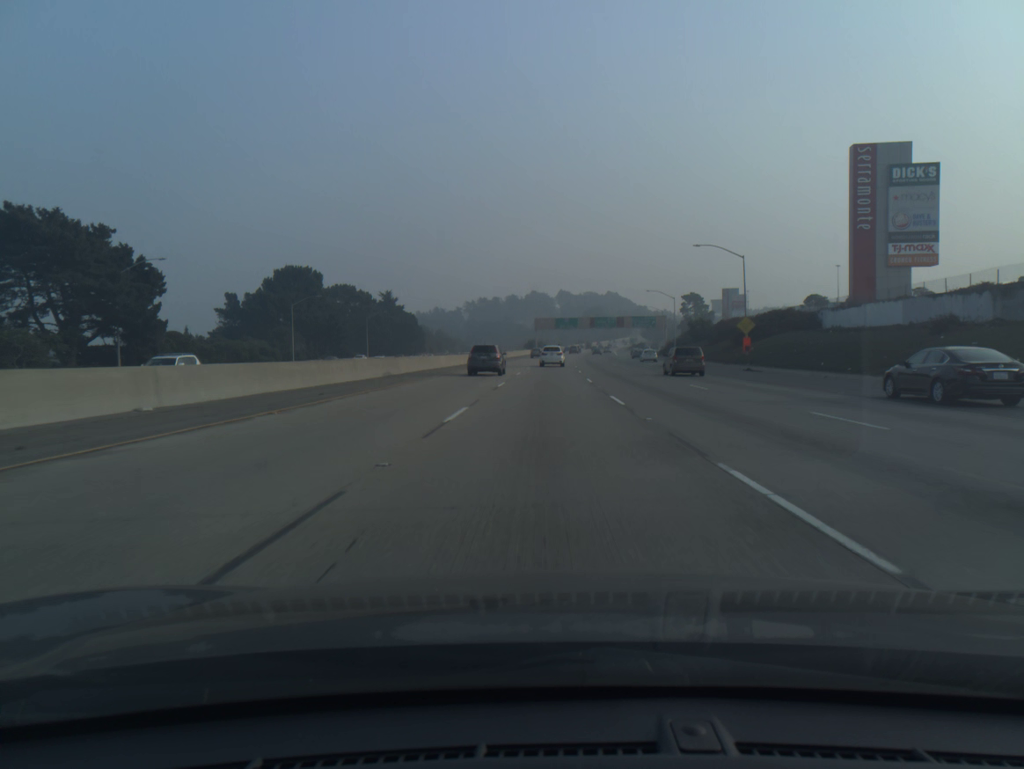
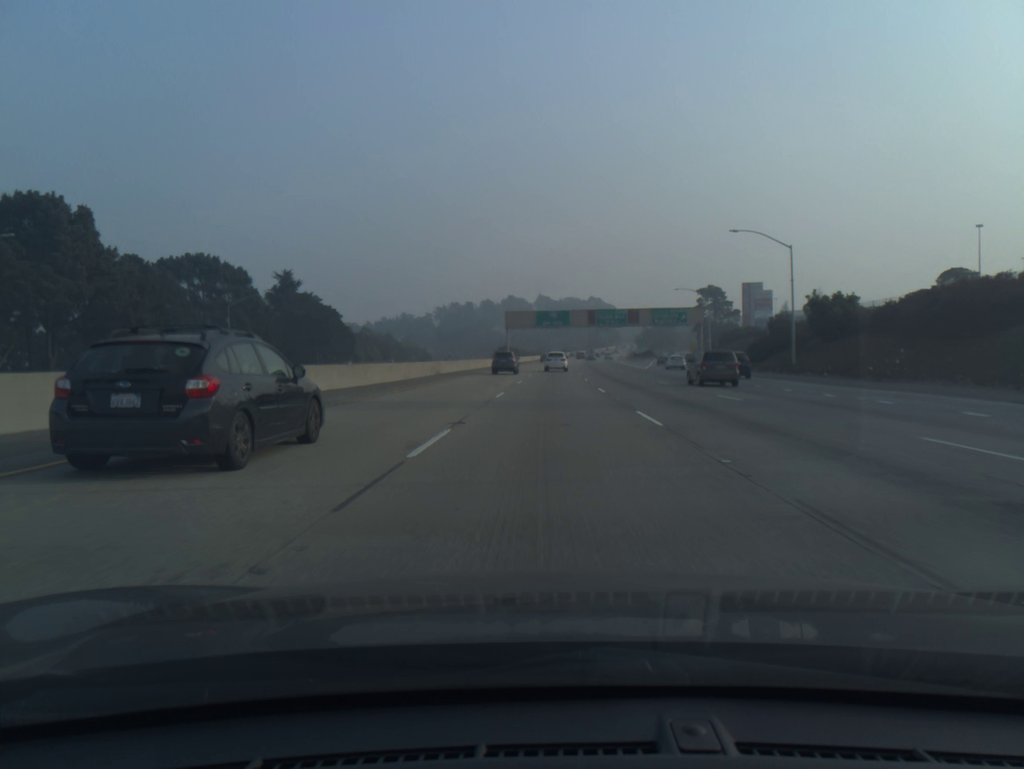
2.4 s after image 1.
(+0.7, +63.3) m; +1°
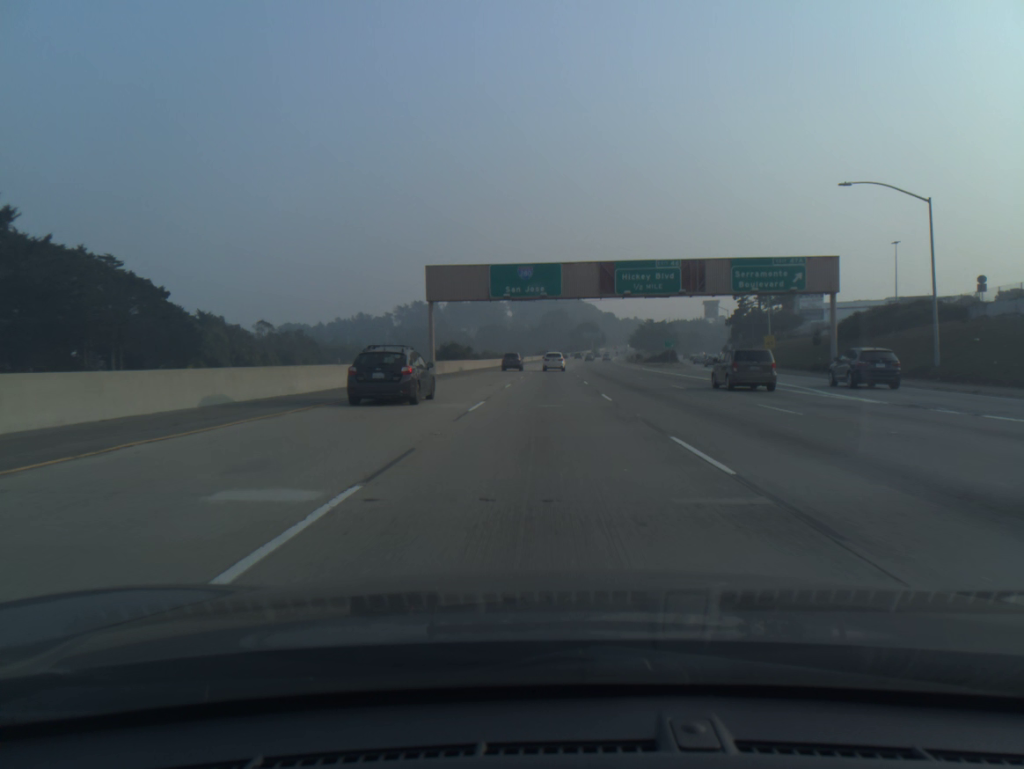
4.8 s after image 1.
(+1.2, +64.4) m; +2°
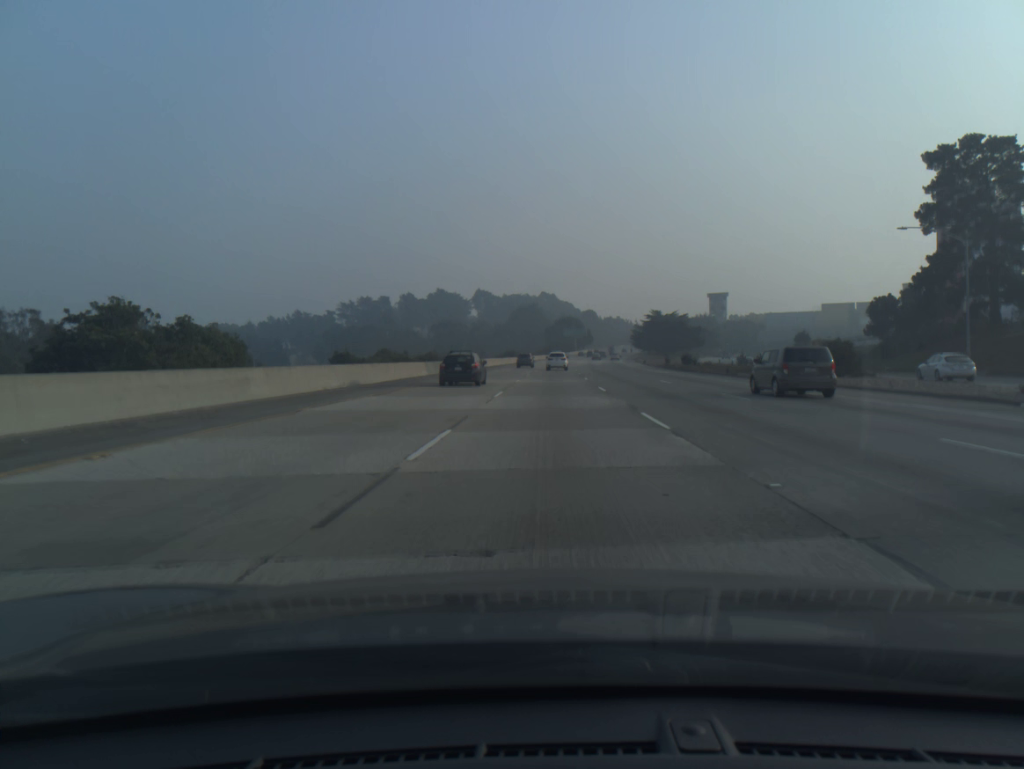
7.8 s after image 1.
(+1.3, +82.8) m; +2°
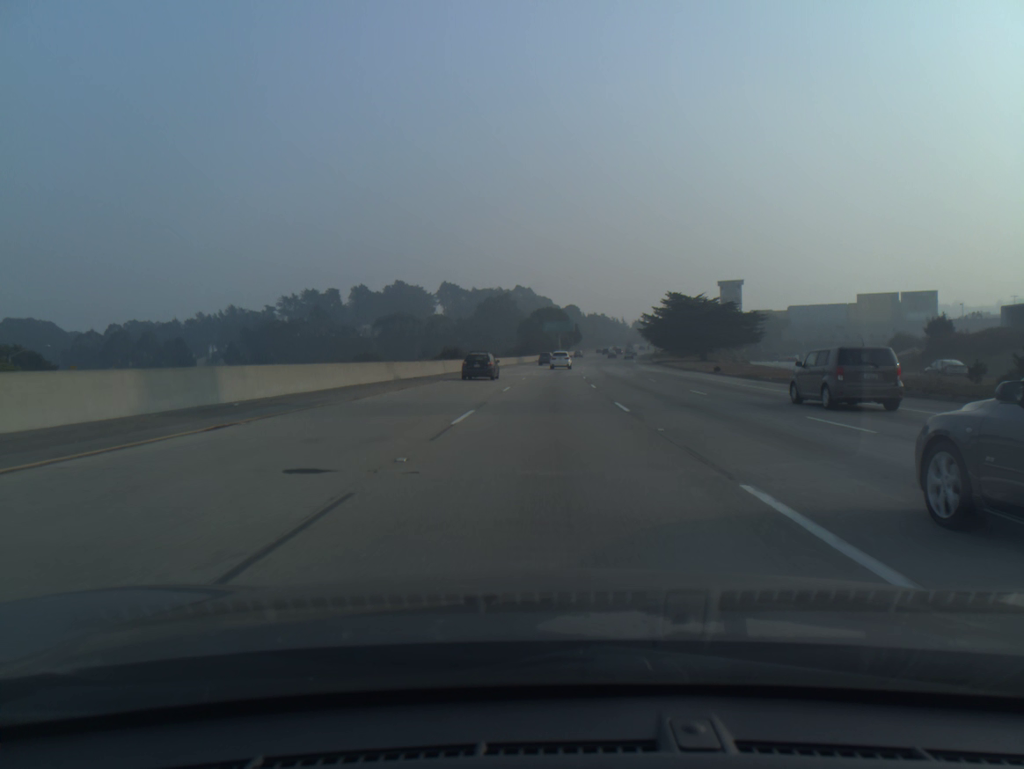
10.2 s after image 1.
(+1.1, +67.8) m; +2°
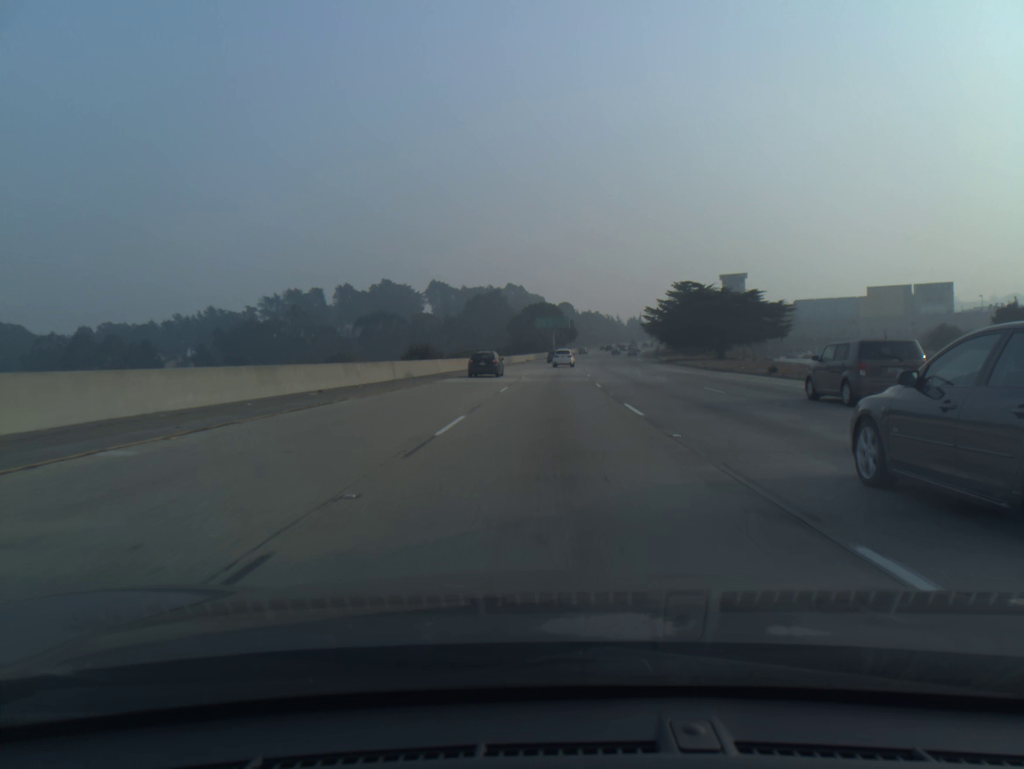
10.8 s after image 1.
(+0.1, +17.2) m; +1°
